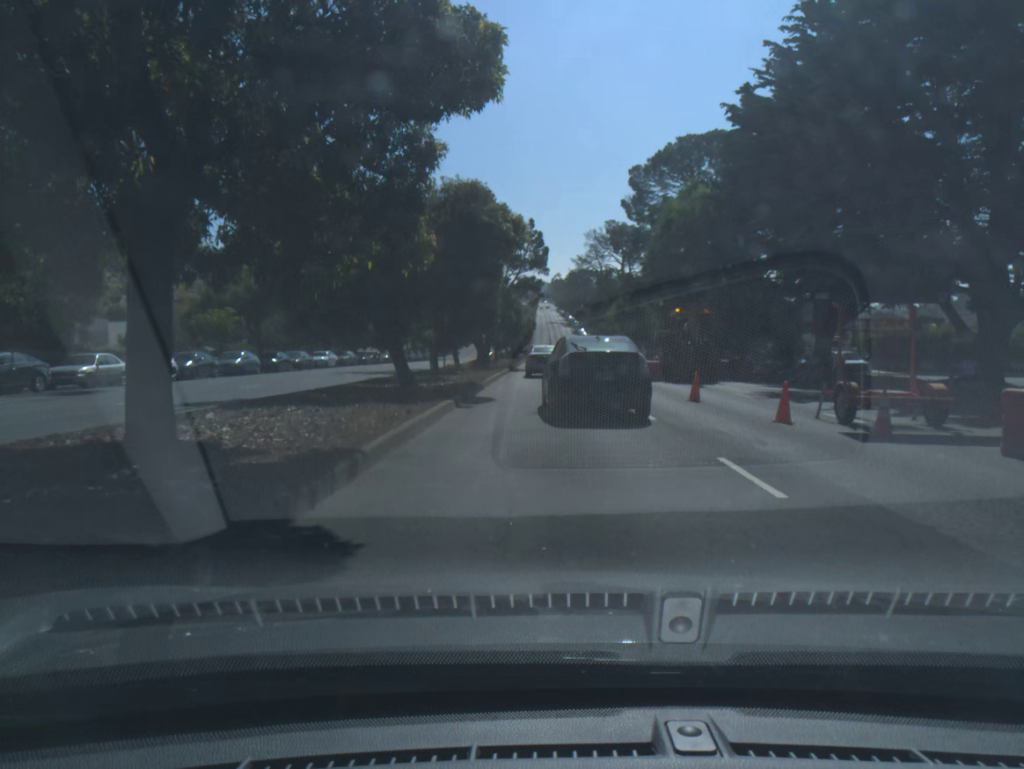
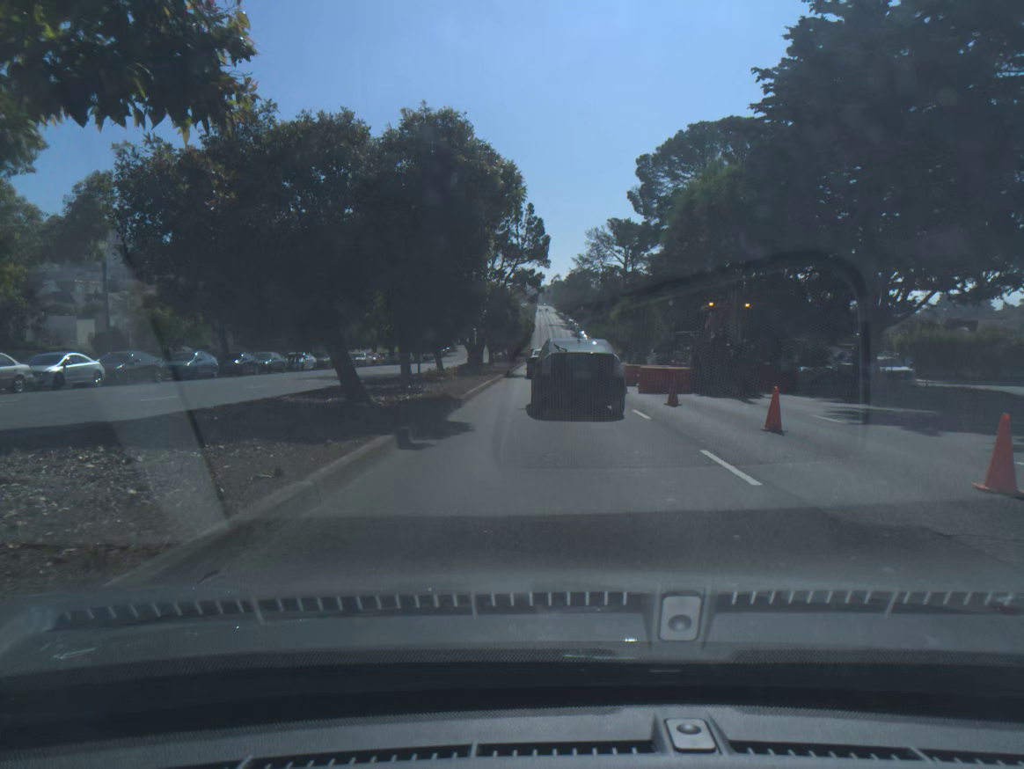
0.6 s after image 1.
(0.0, +6.5) m; 0°
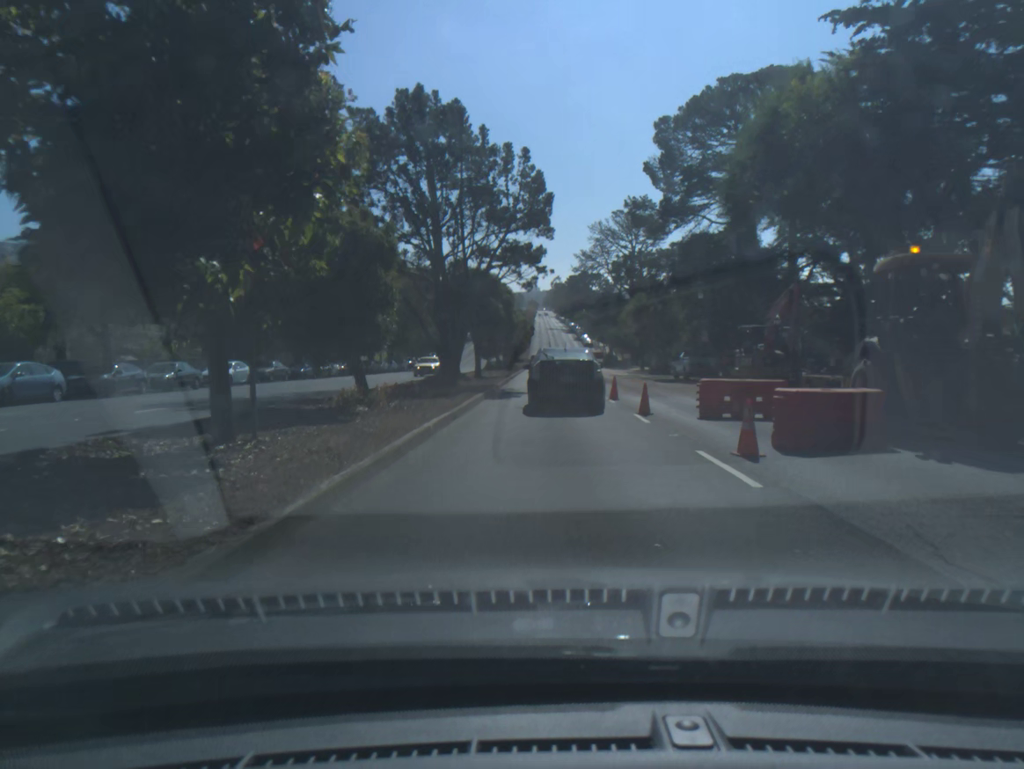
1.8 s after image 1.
(0.0, +14.3) m; 0°
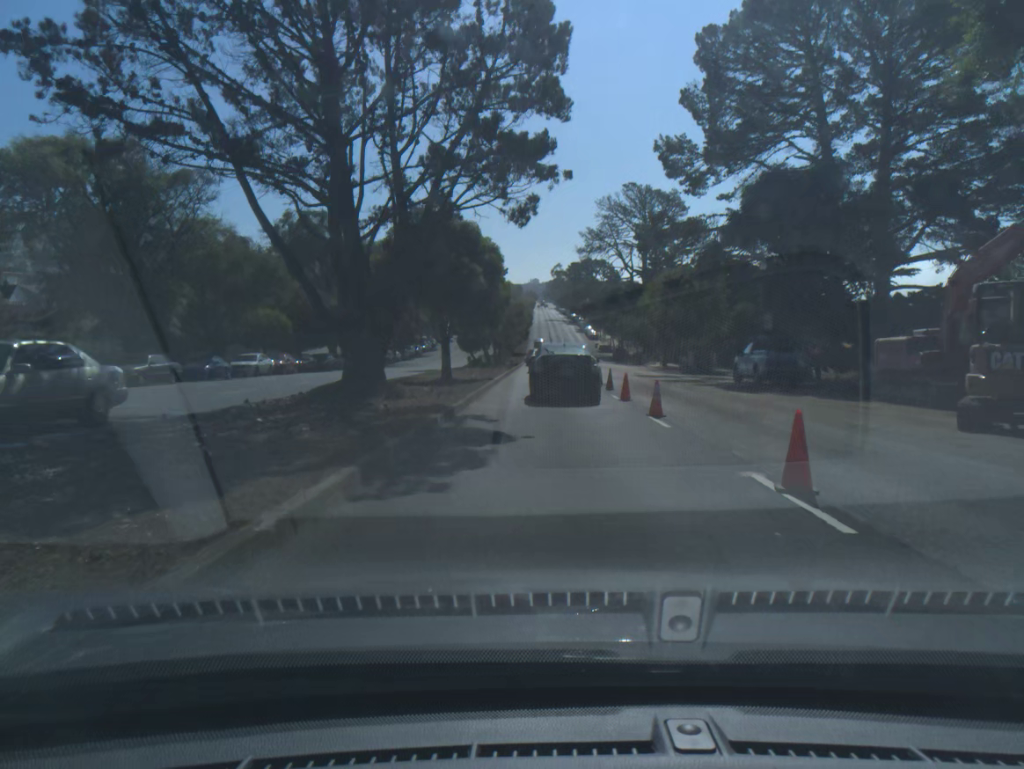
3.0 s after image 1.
(0.0, +16.3) m; 0°
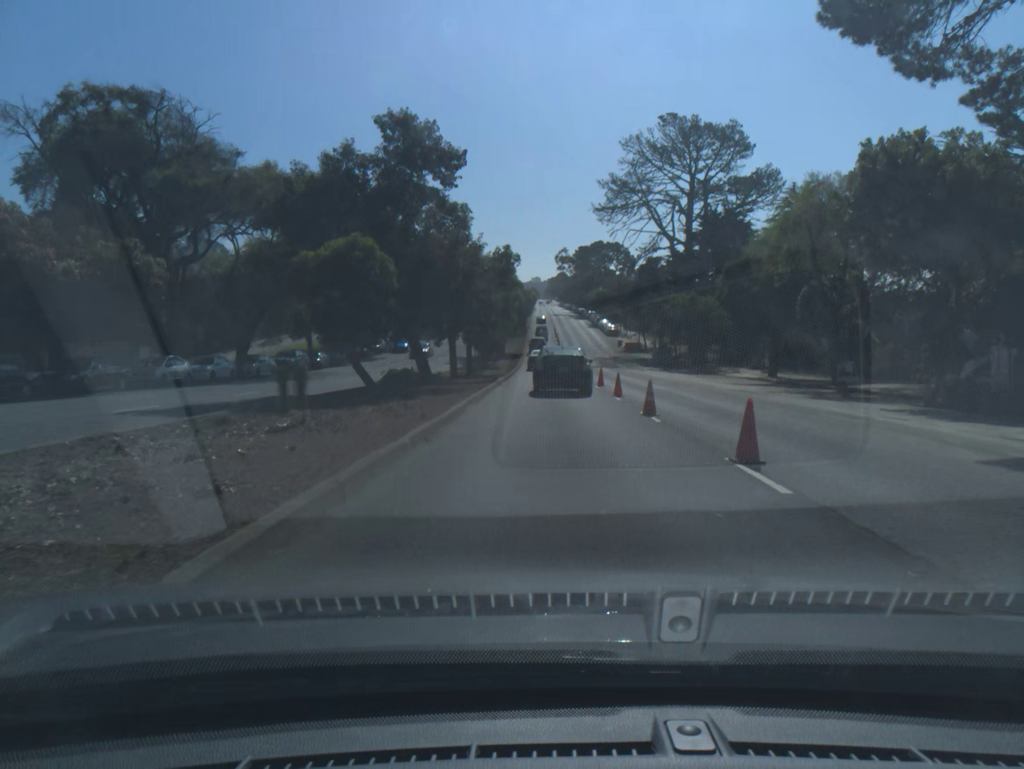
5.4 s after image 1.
(+0.1, +35.2) m; 0°
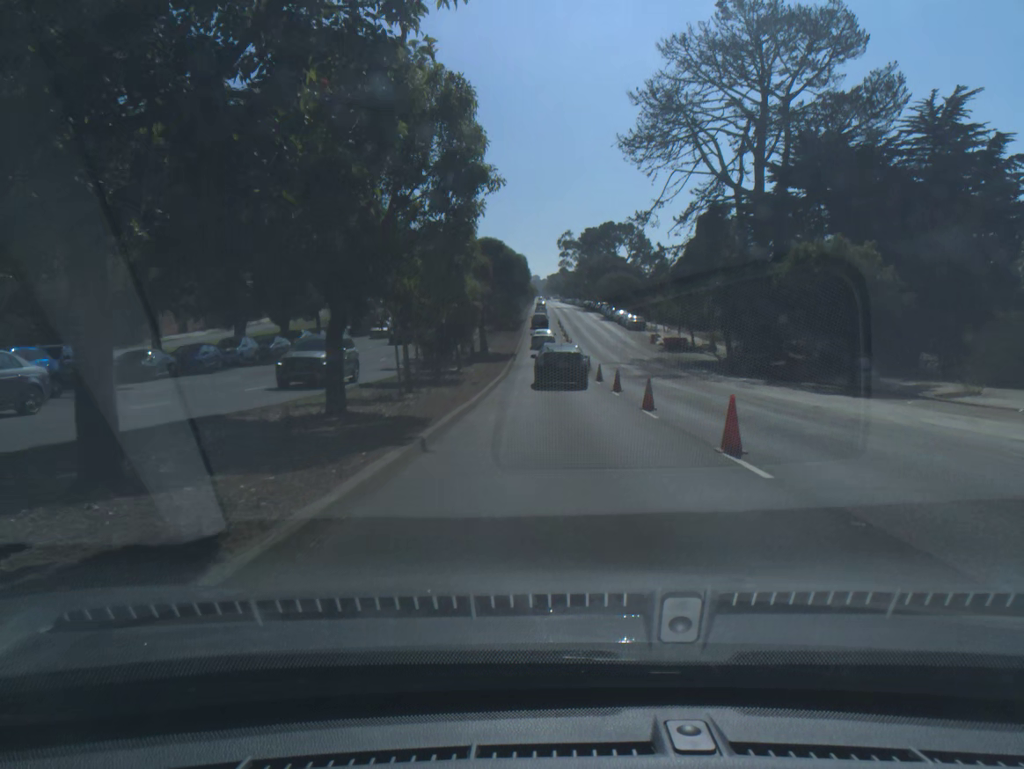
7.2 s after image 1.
(0.0, +28.1) m; 0°
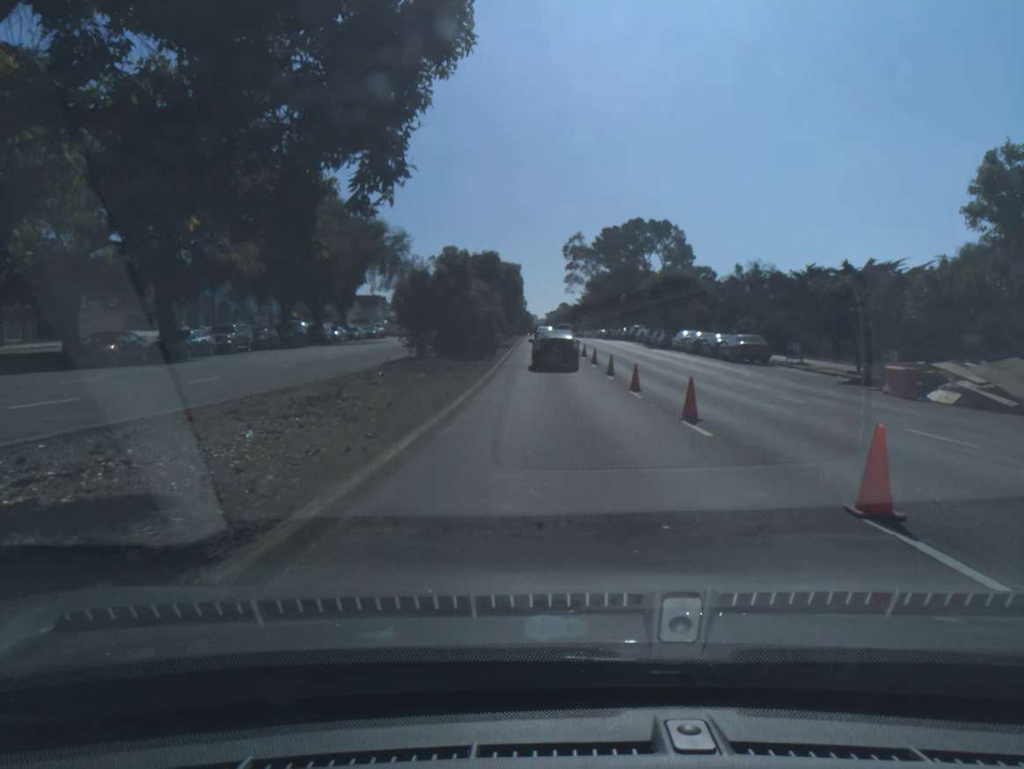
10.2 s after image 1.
(+0.1, +47.6) m; 0°
